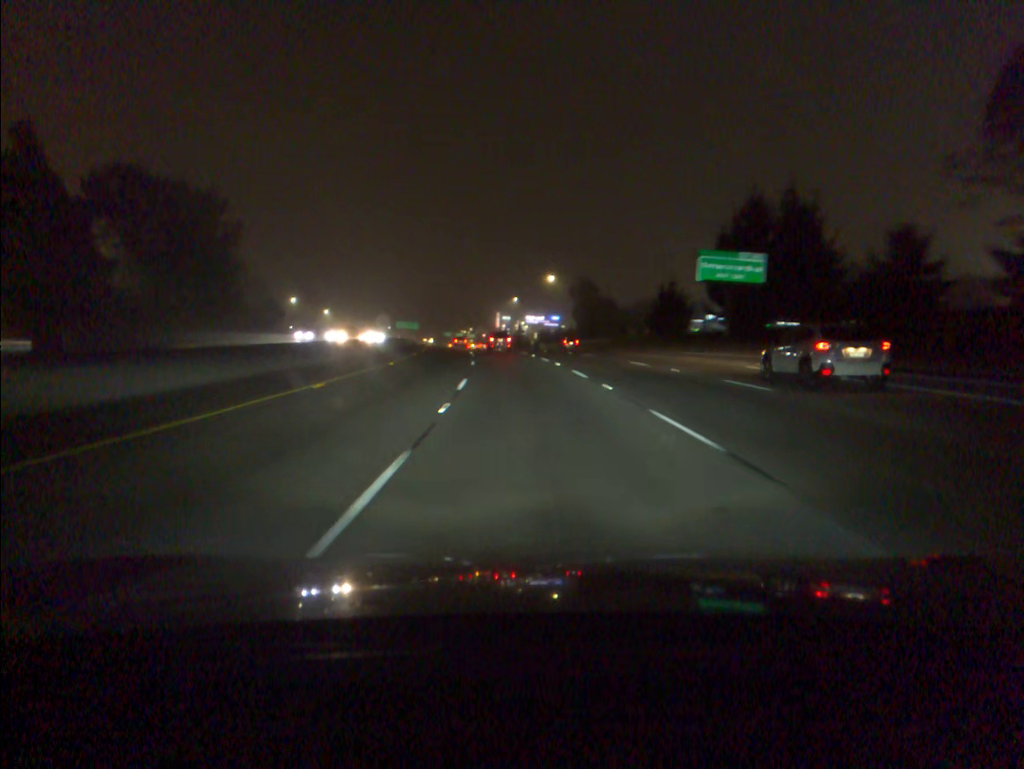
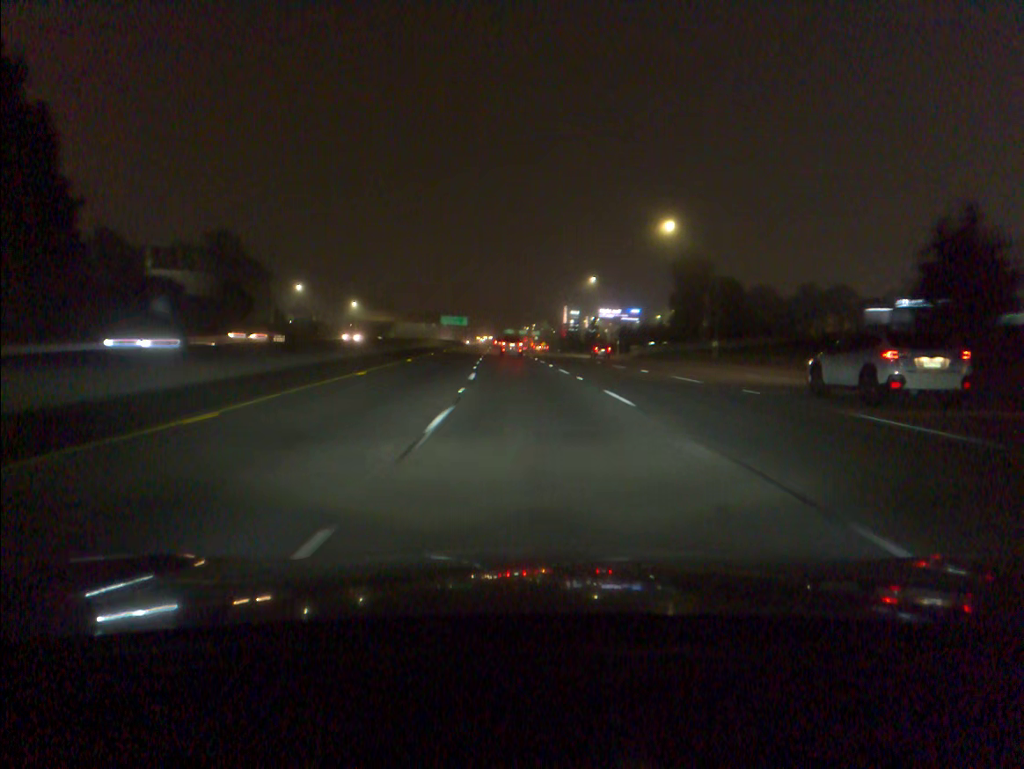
(-2.3, +52.0) m; -5°
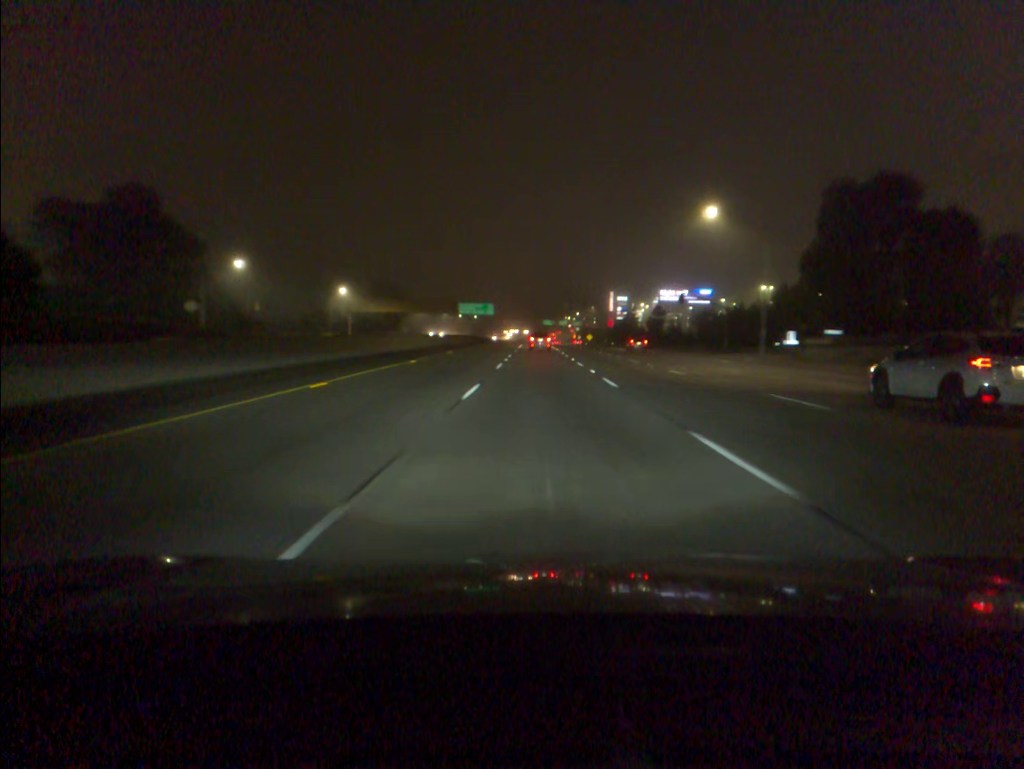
(-1.6, +52.6) m; -3°
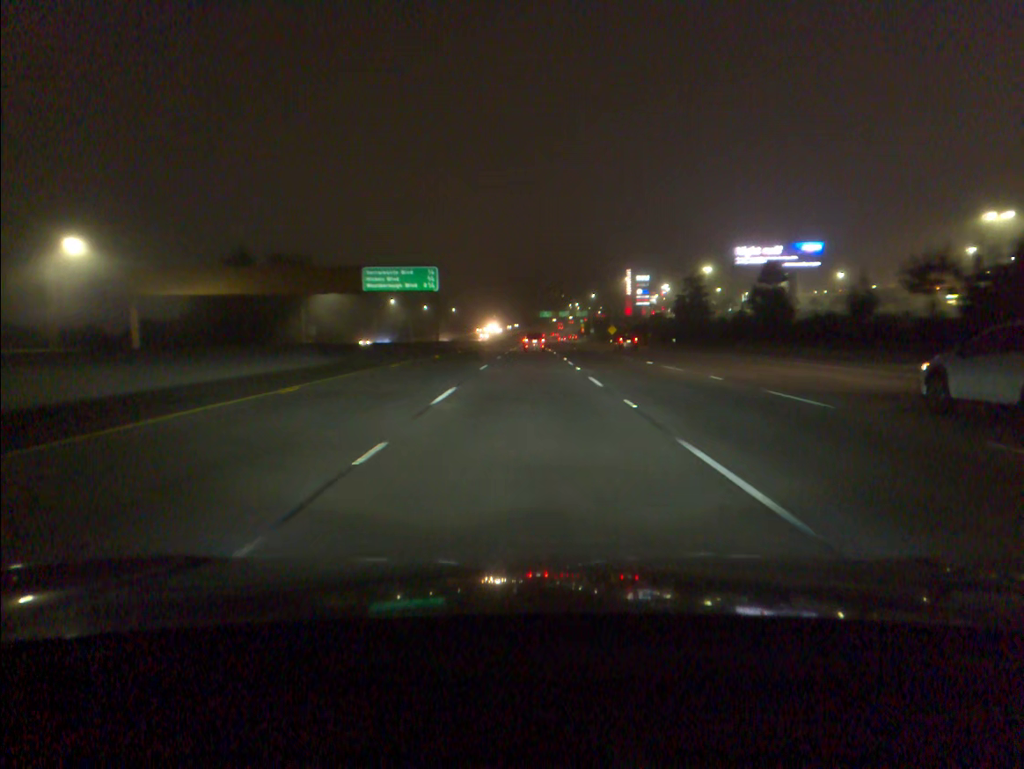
(+0.8, +88.6) m; 0°
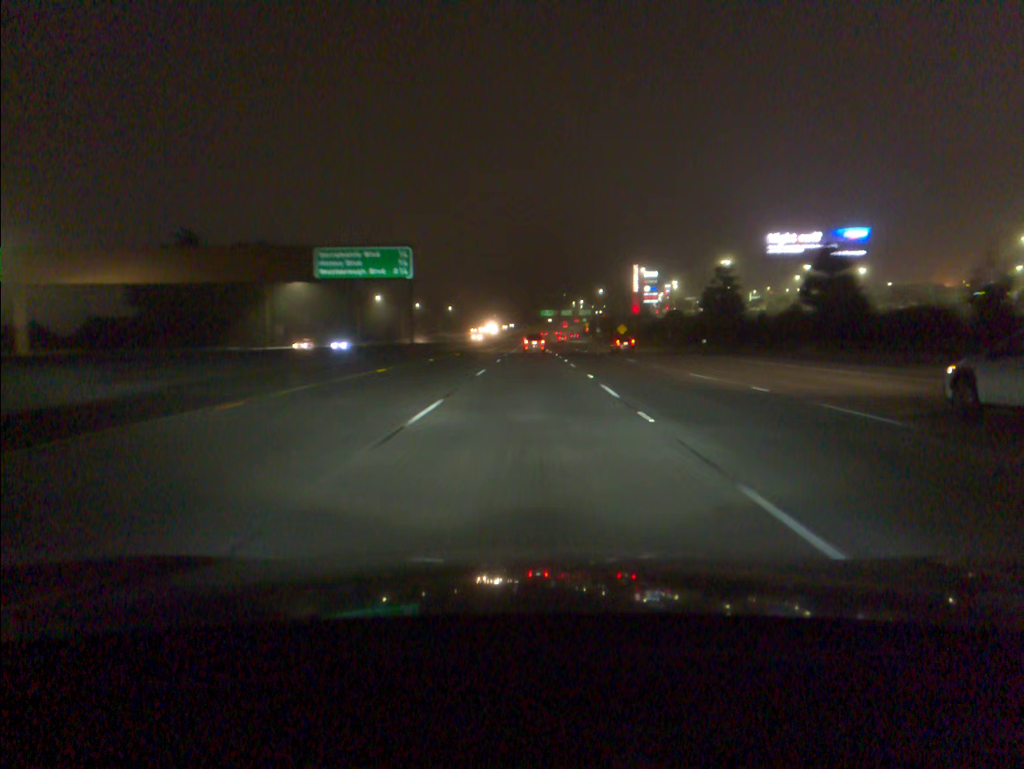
(0.0, +17.7) m; 0°
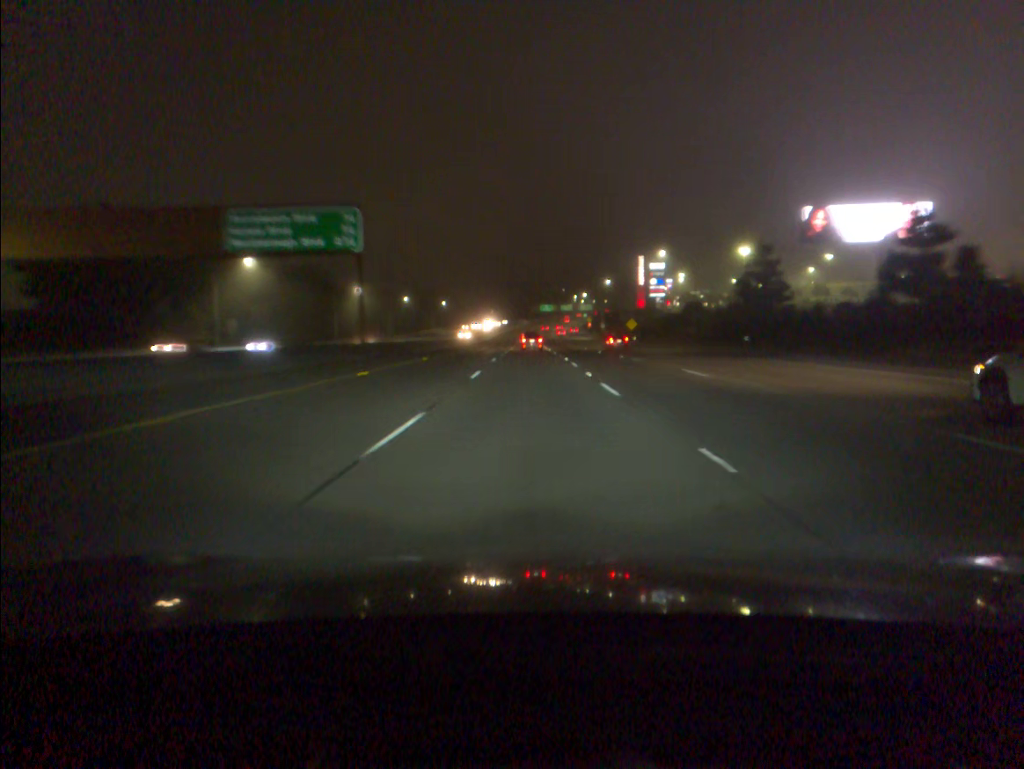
(0.0, +17.7) m; 0°
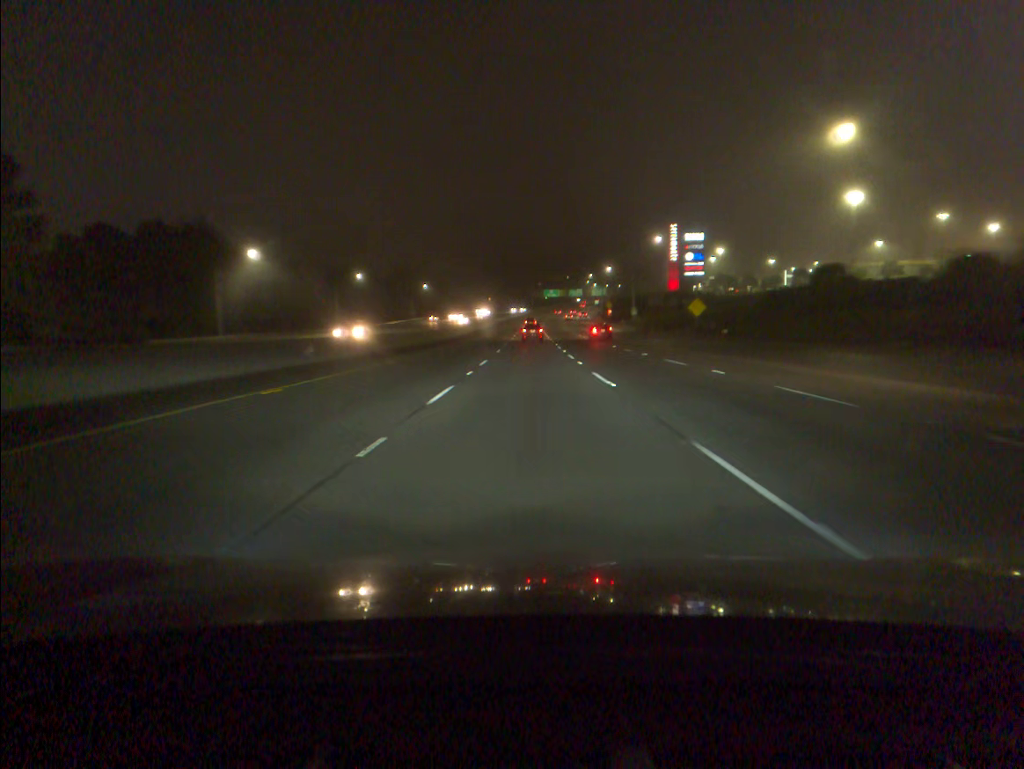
(0.0, +53.1) m; 0°
